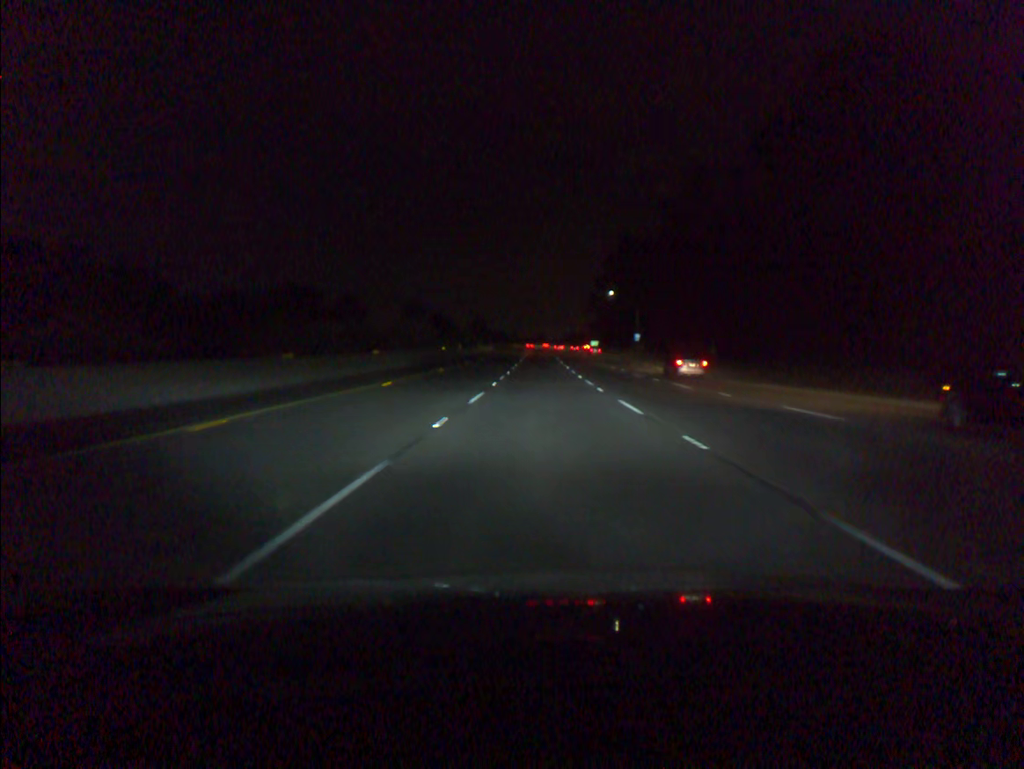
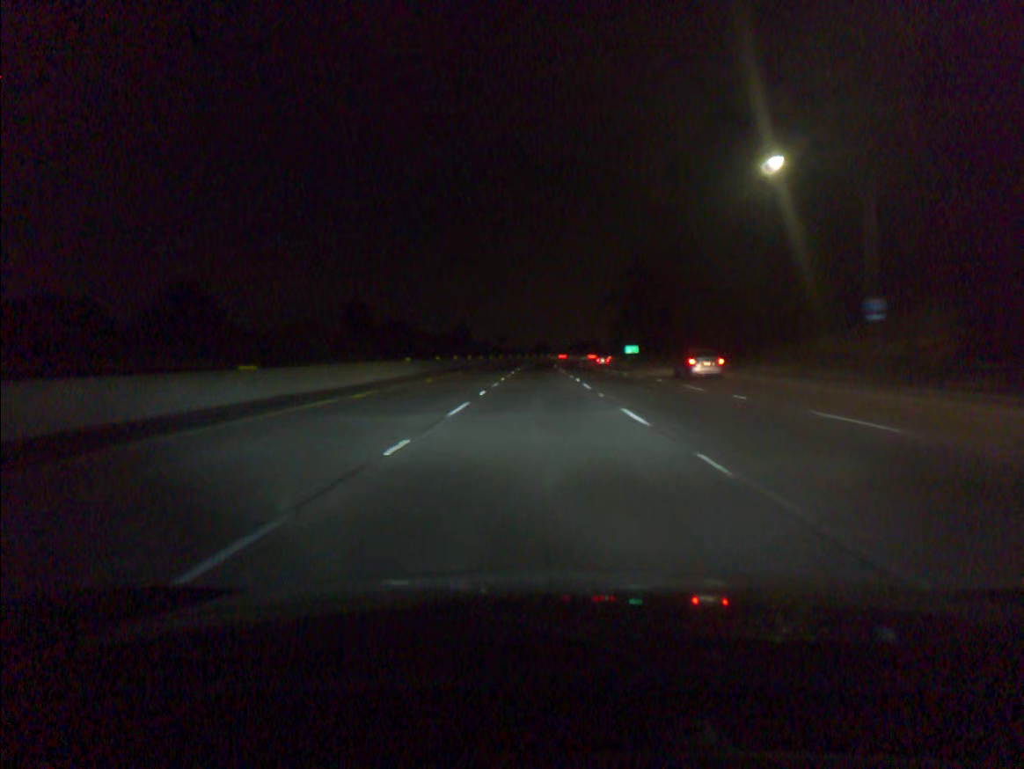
(-0.1, +90.4) m; 0°
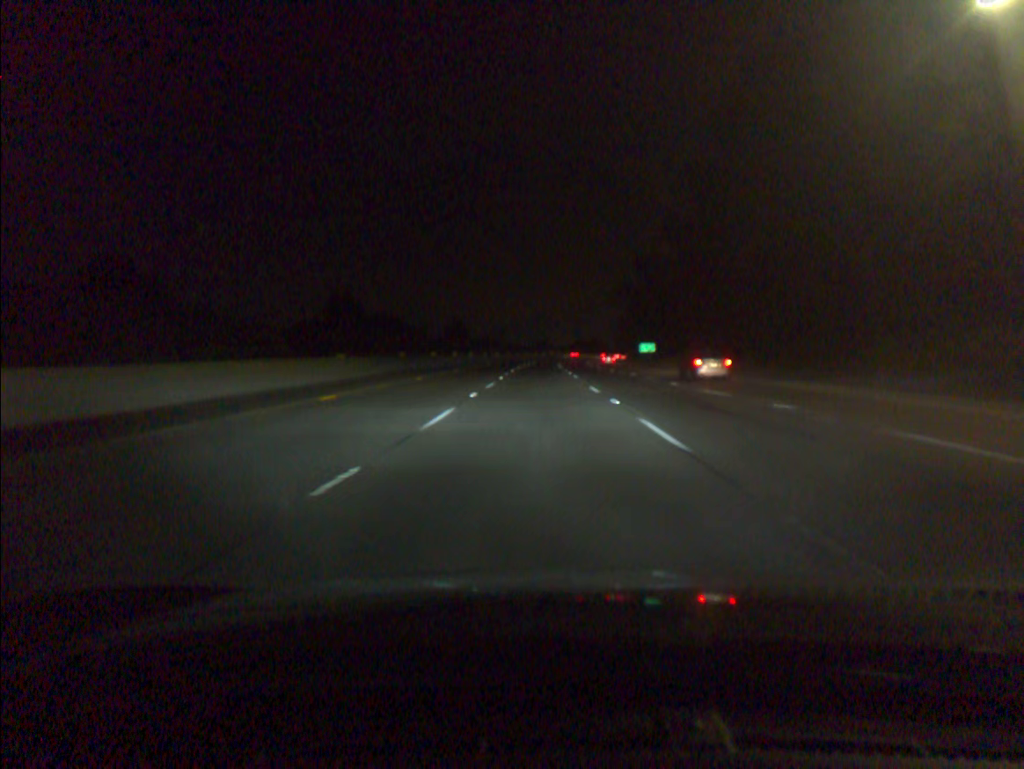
(0.0, +18.1) m; 0°
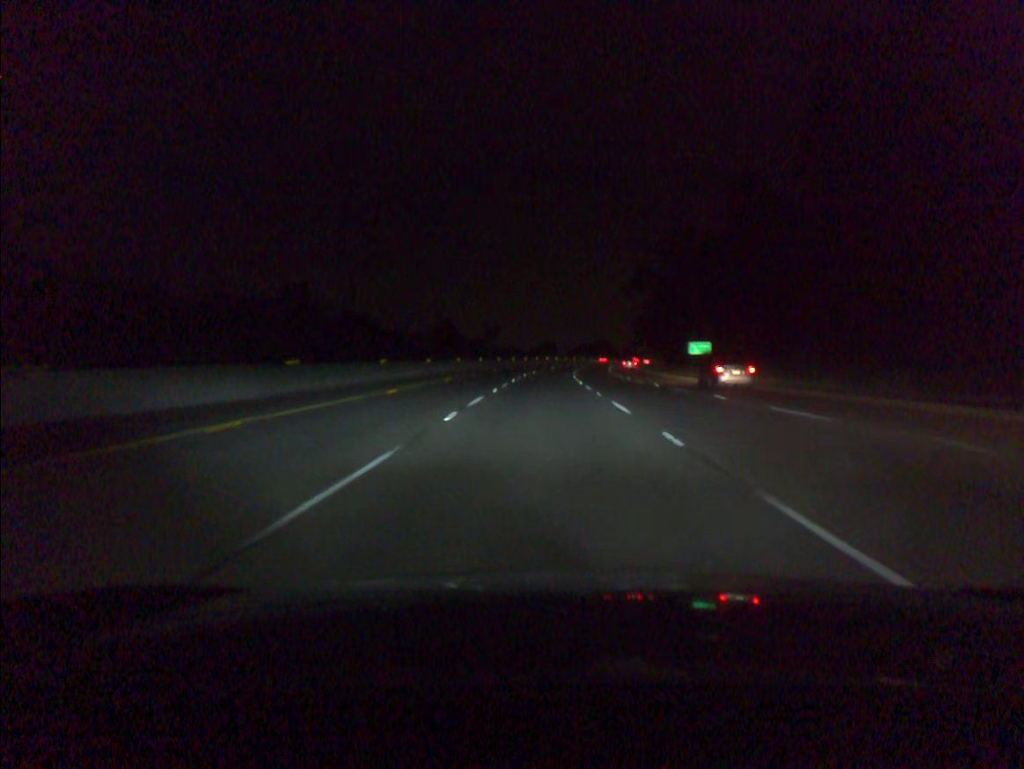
(-0.1, +36.4) m; 0°
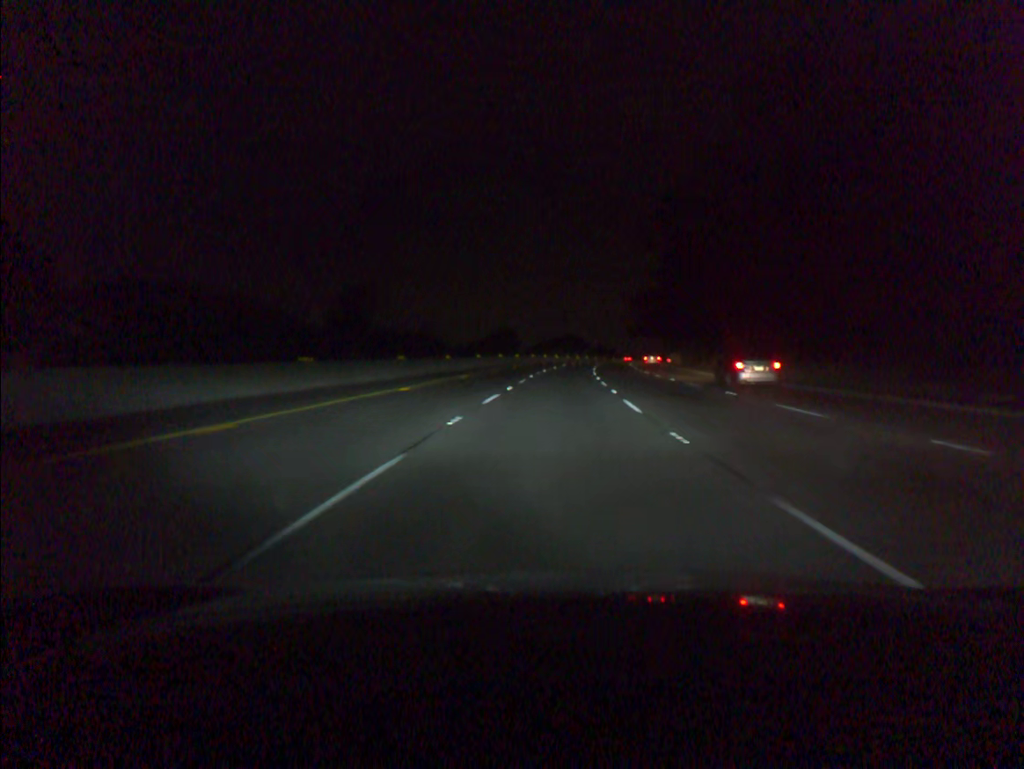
(+1.2, +73.2) m; +3°
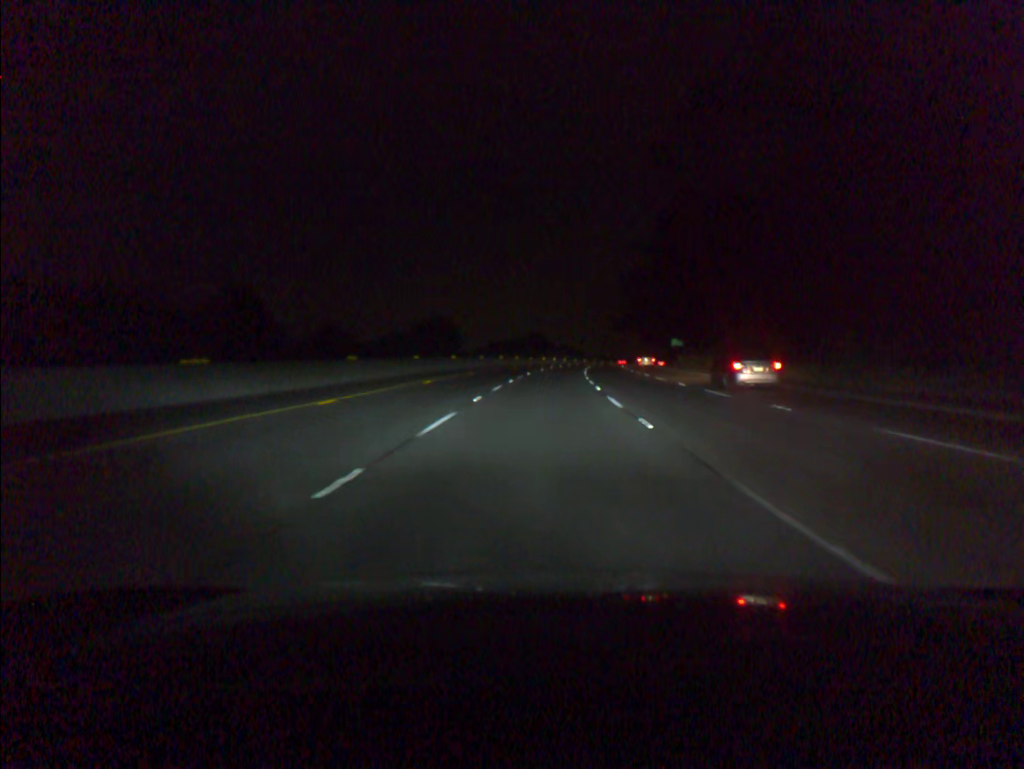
(+1.0, +36.6) m; +3°
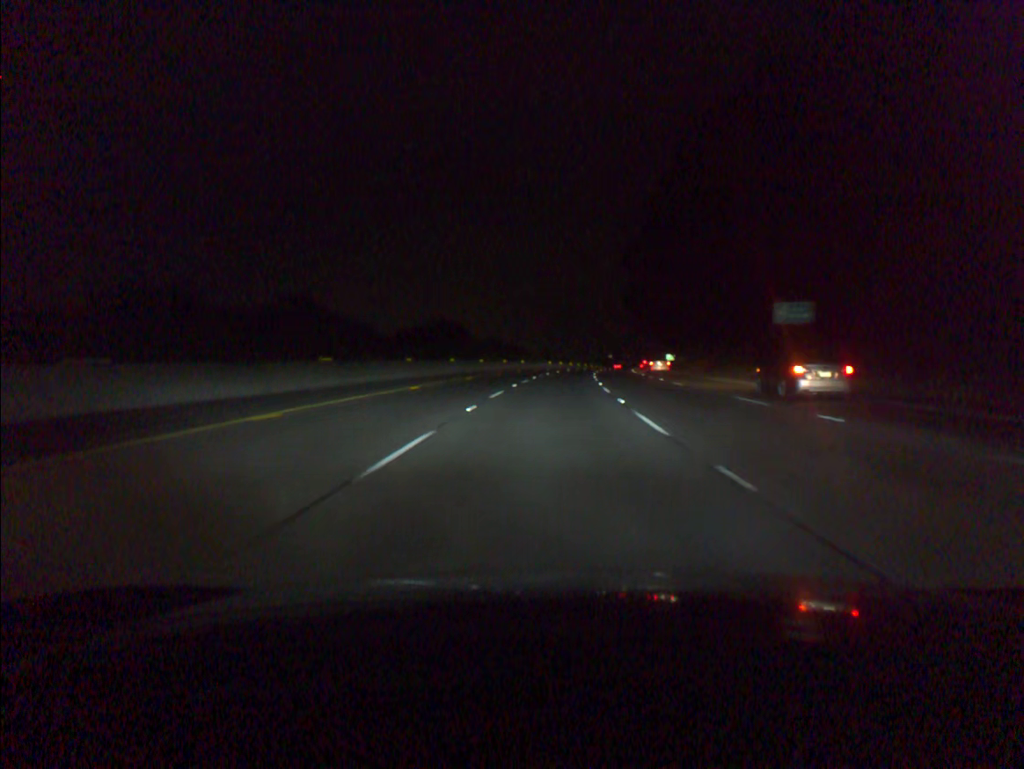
(+3.9, +91.4) m; +5°
